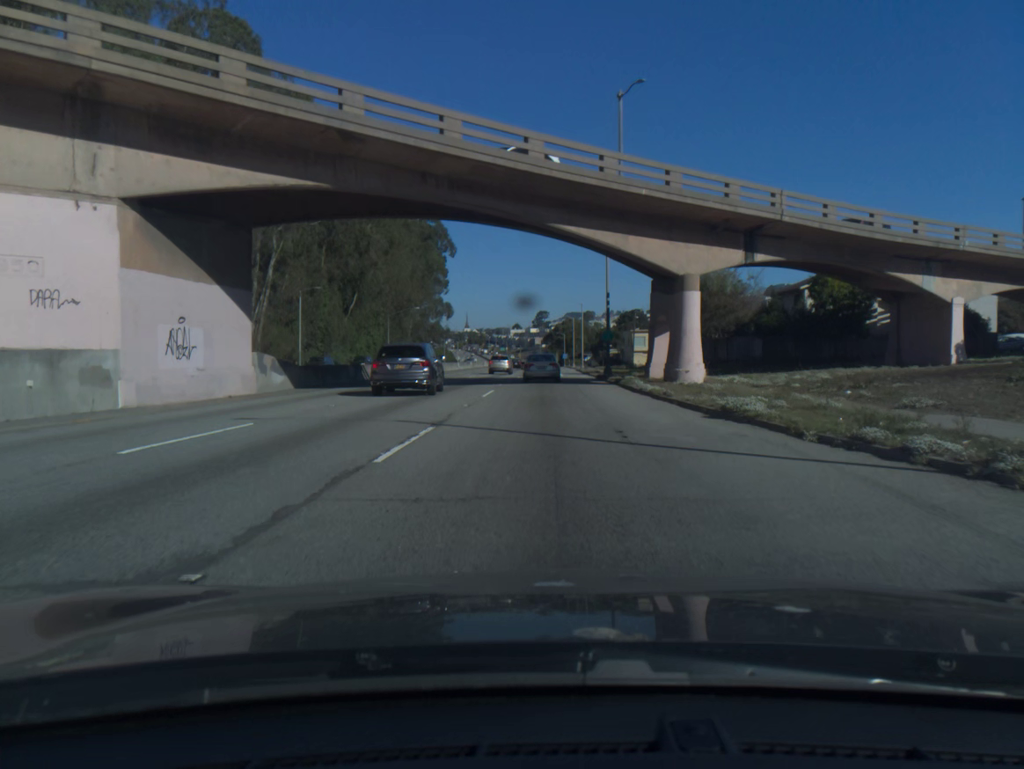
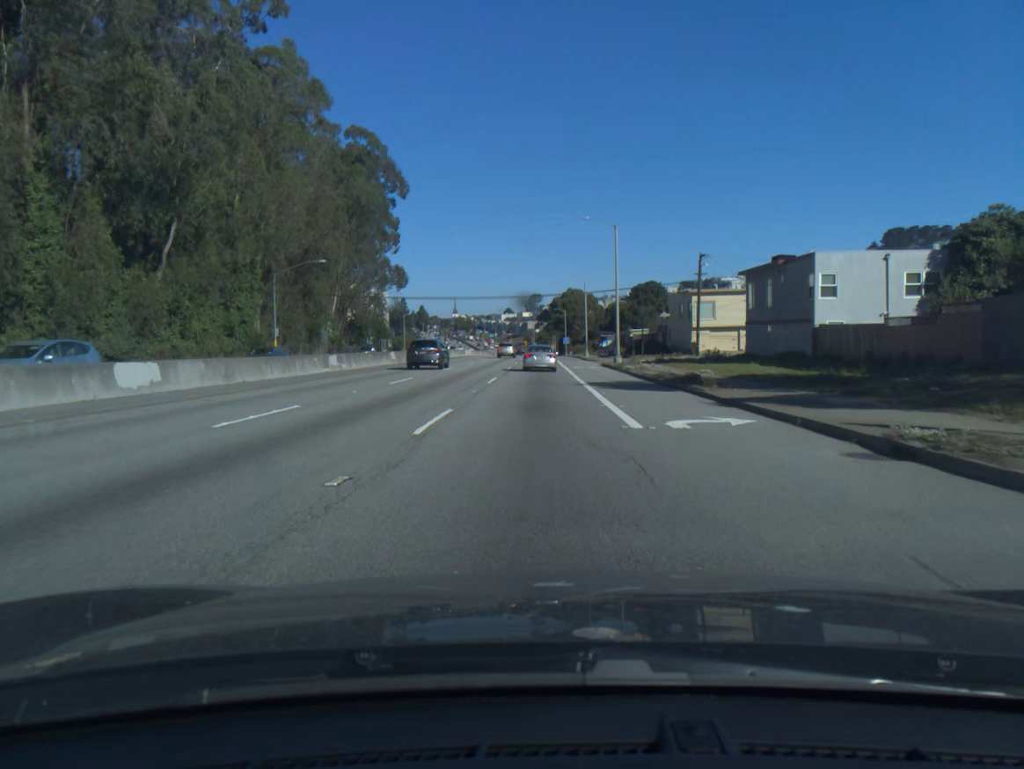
(+0.6, +55.9) m; +1°
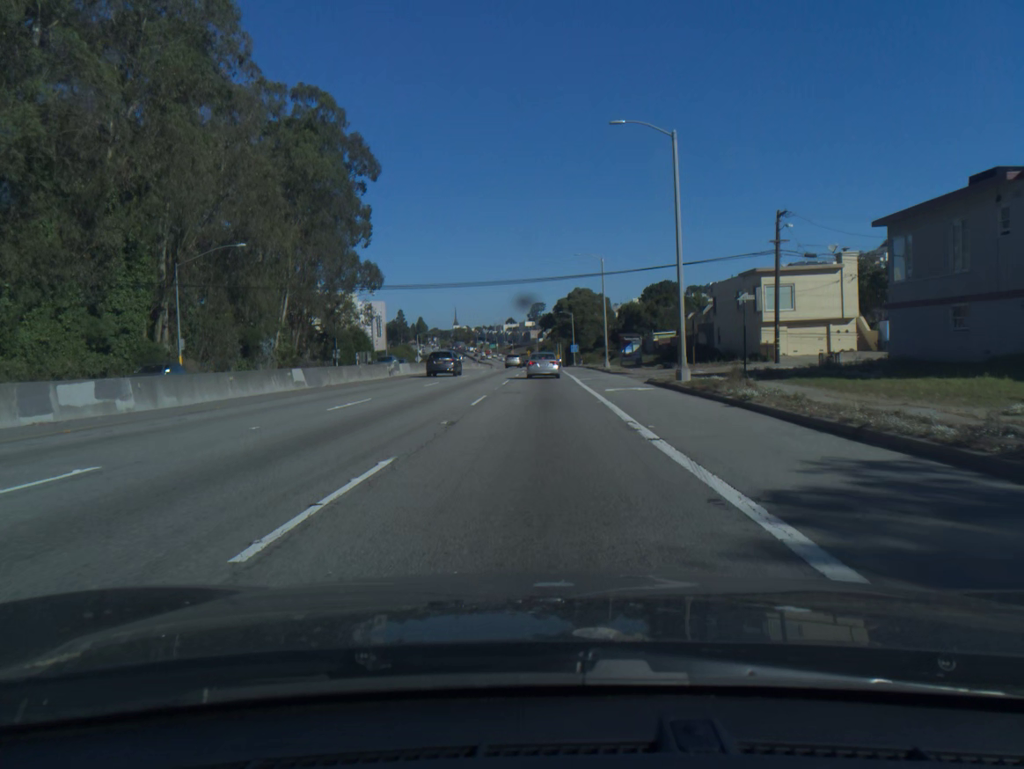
(-0.1, +22.7) m; 0°
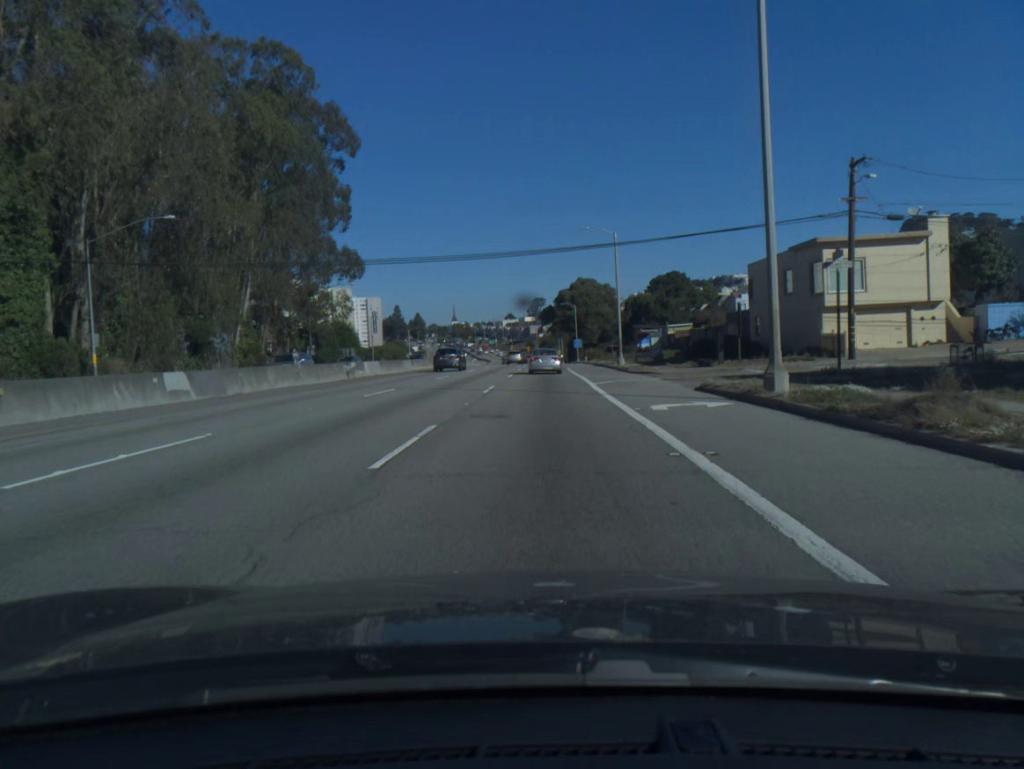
(0.0, +11.4) m; 0°
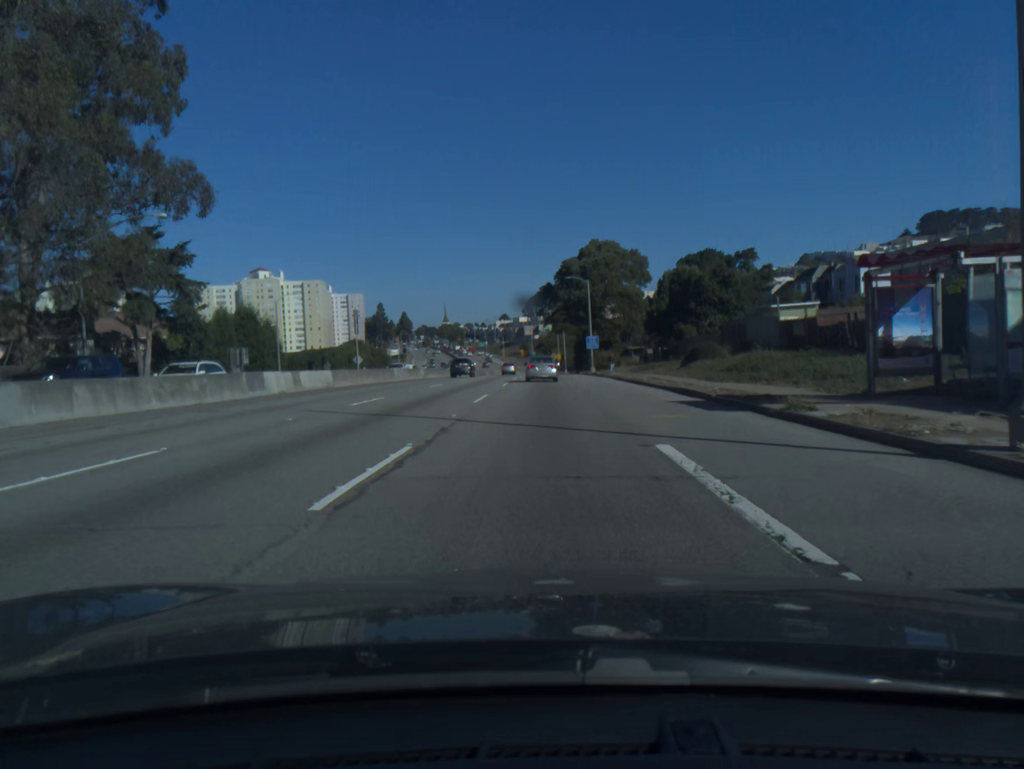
(+0.2, +45.8) m; 0°
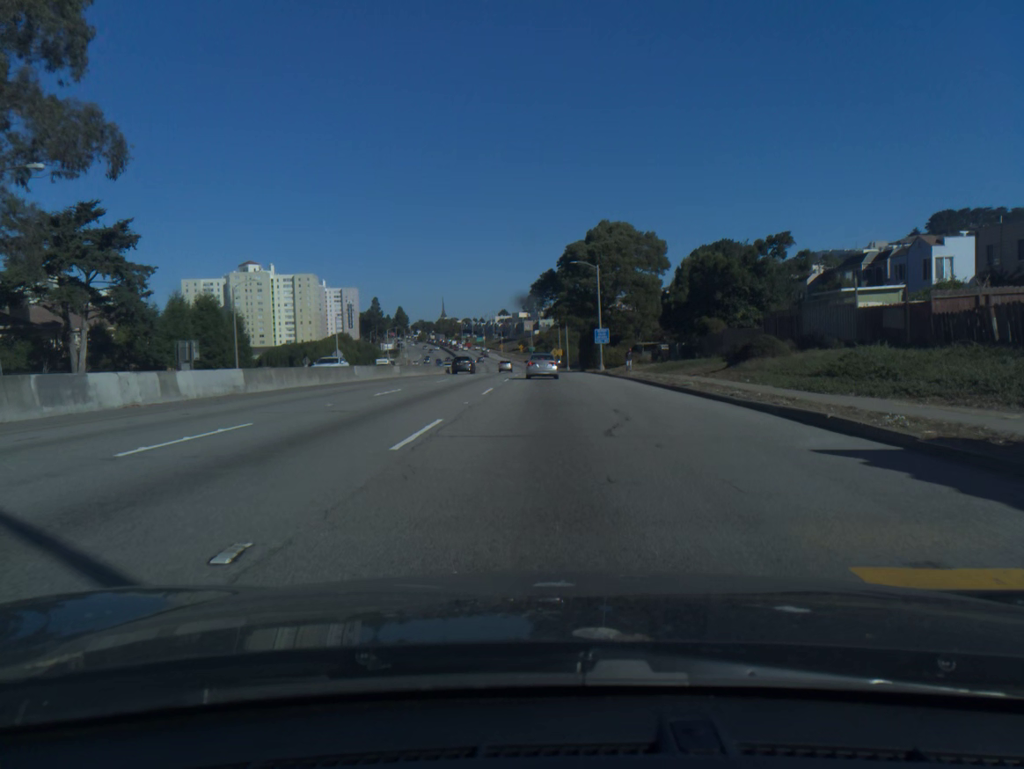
(0.0, +11.5) m; 0°
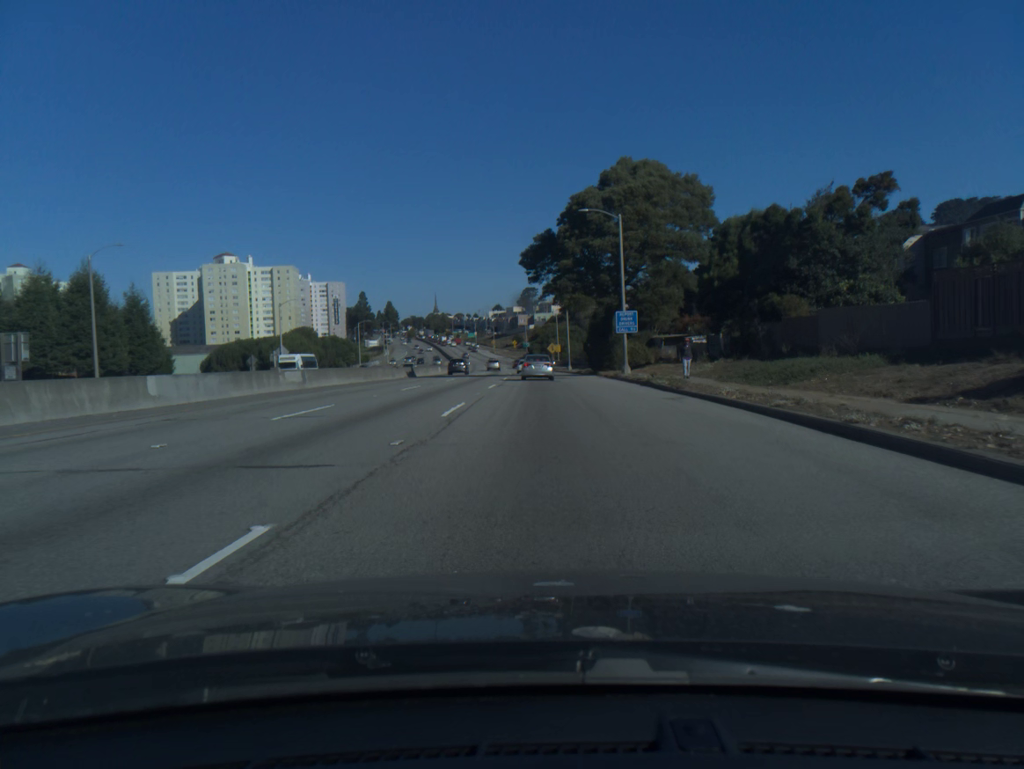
(+0.1, +23.1) m; 0°
